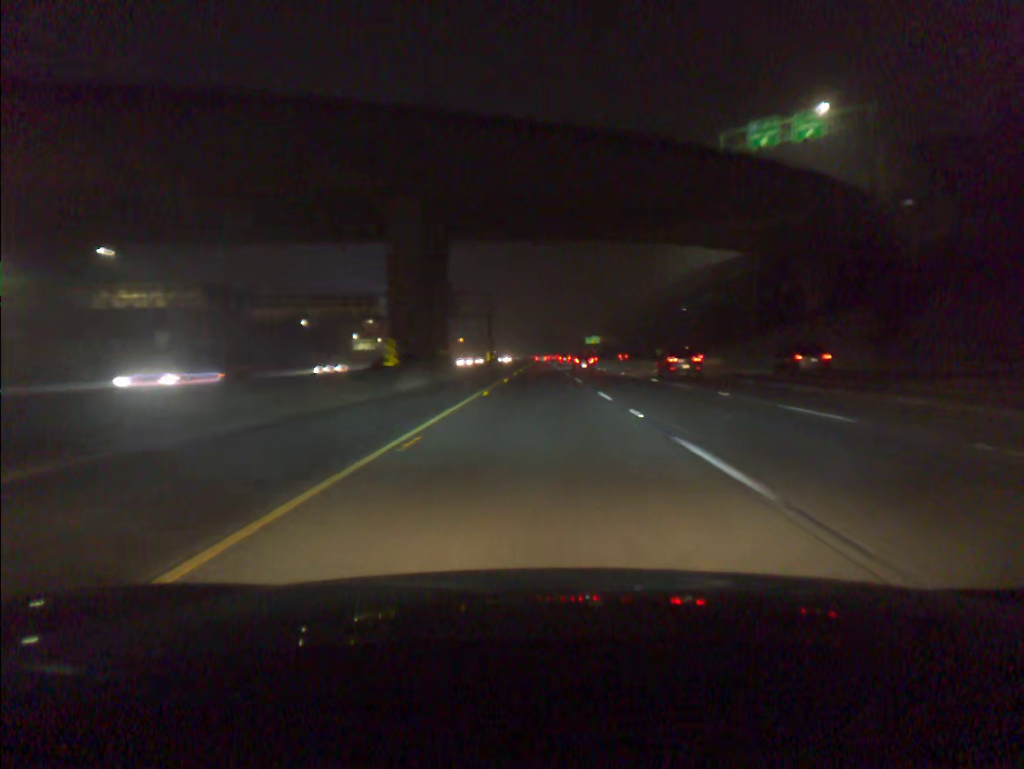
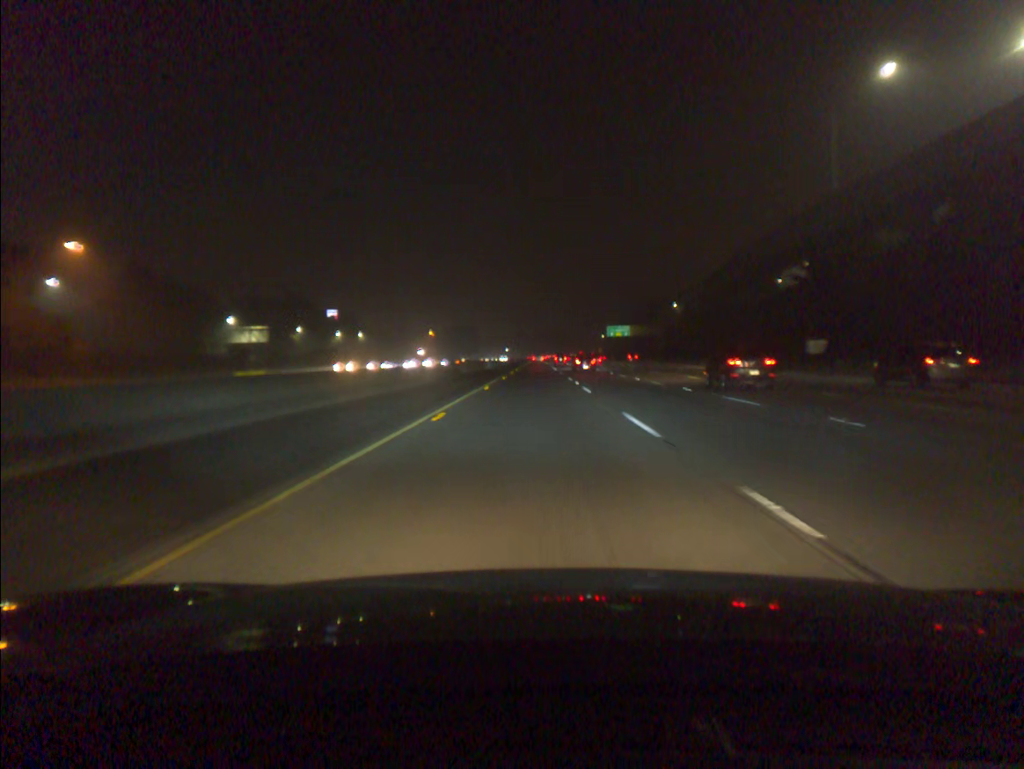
(+0.1, +97.5) m; 0°
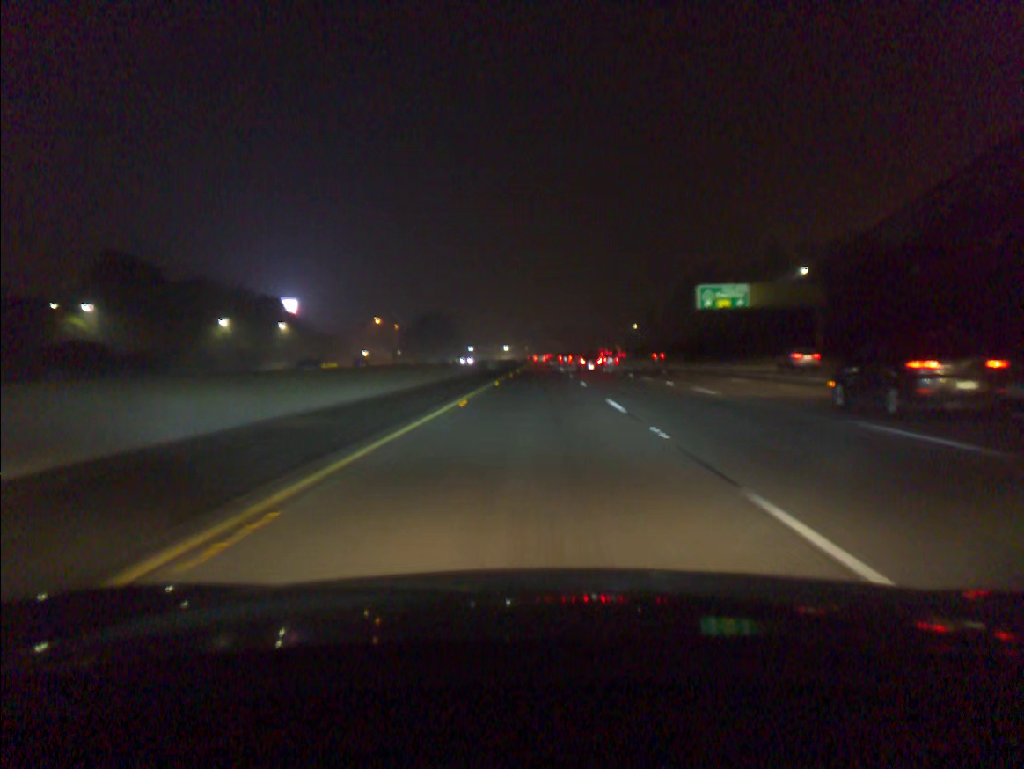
(-0.2, +97.2) m; 0°
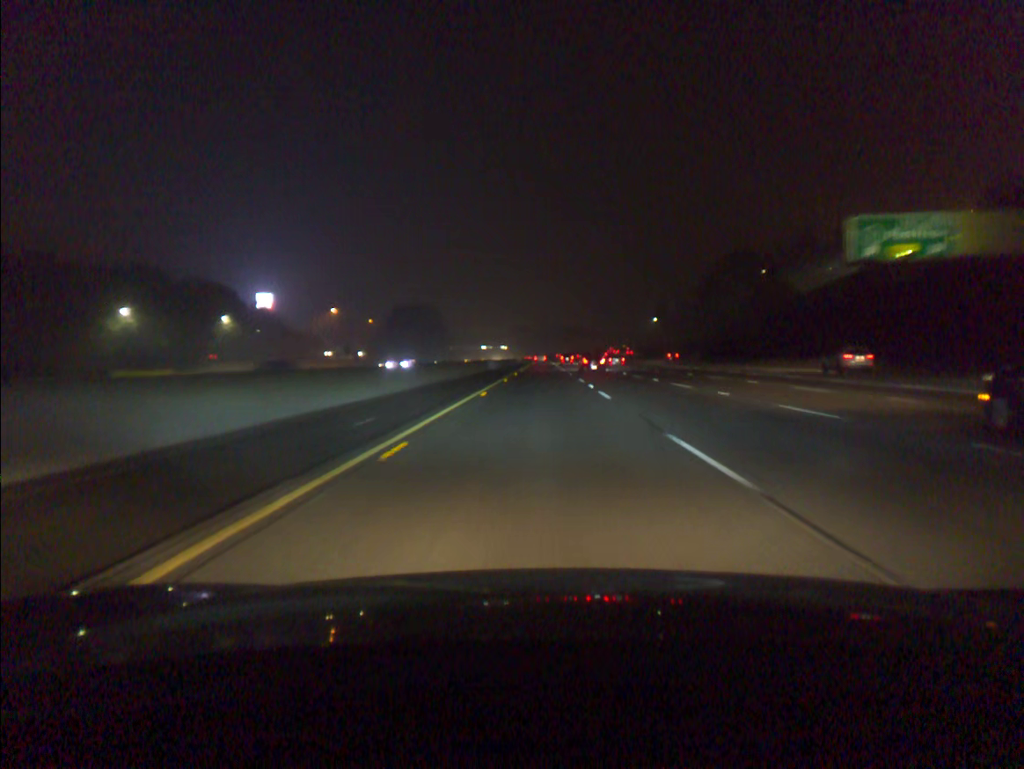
(0.0, +39.0) m; 0°
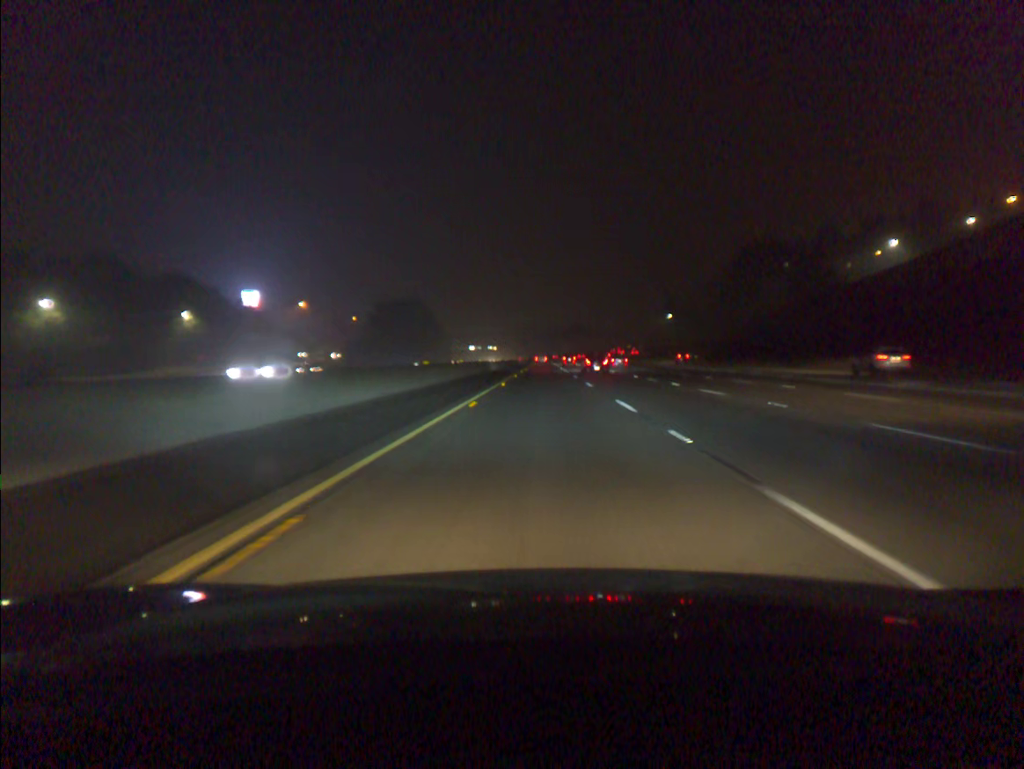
(0.0, +19.5) m; 0°
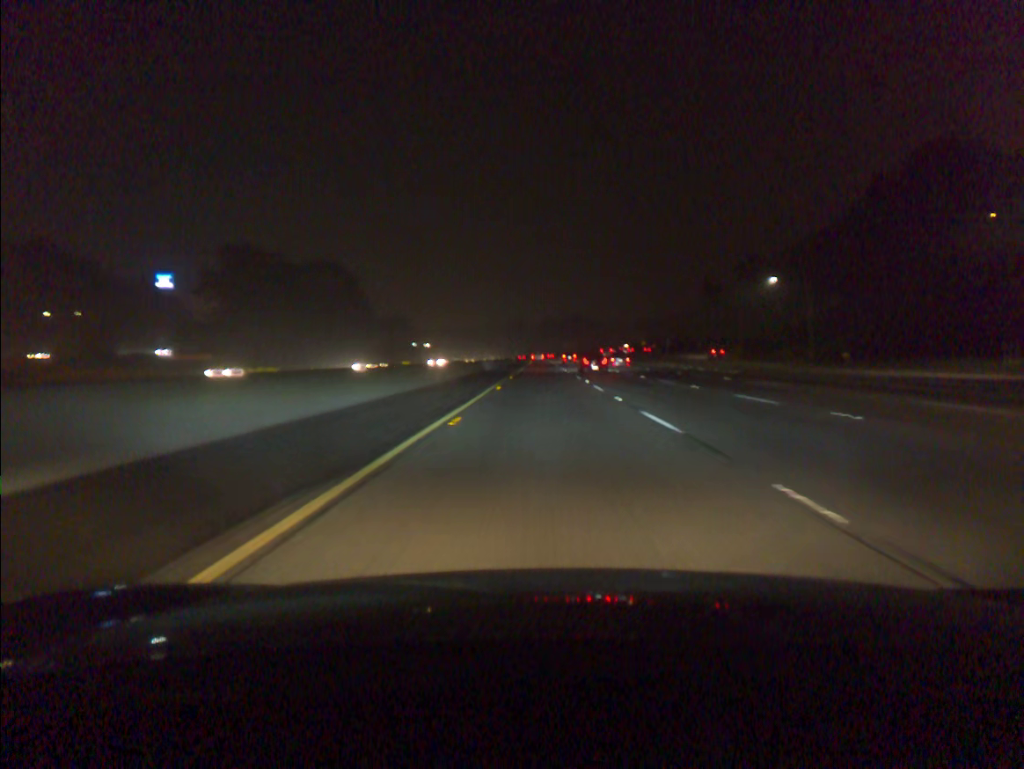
(+0.1, +78.1) m; 0°
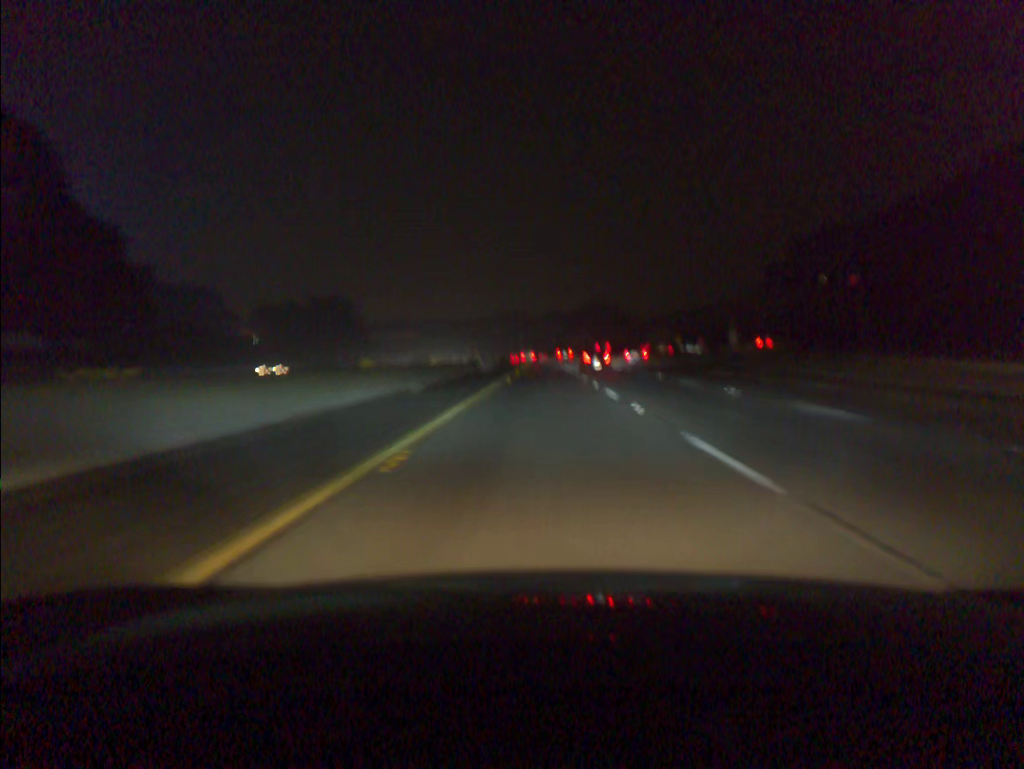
(+0.1, +78.2) m; 0°
